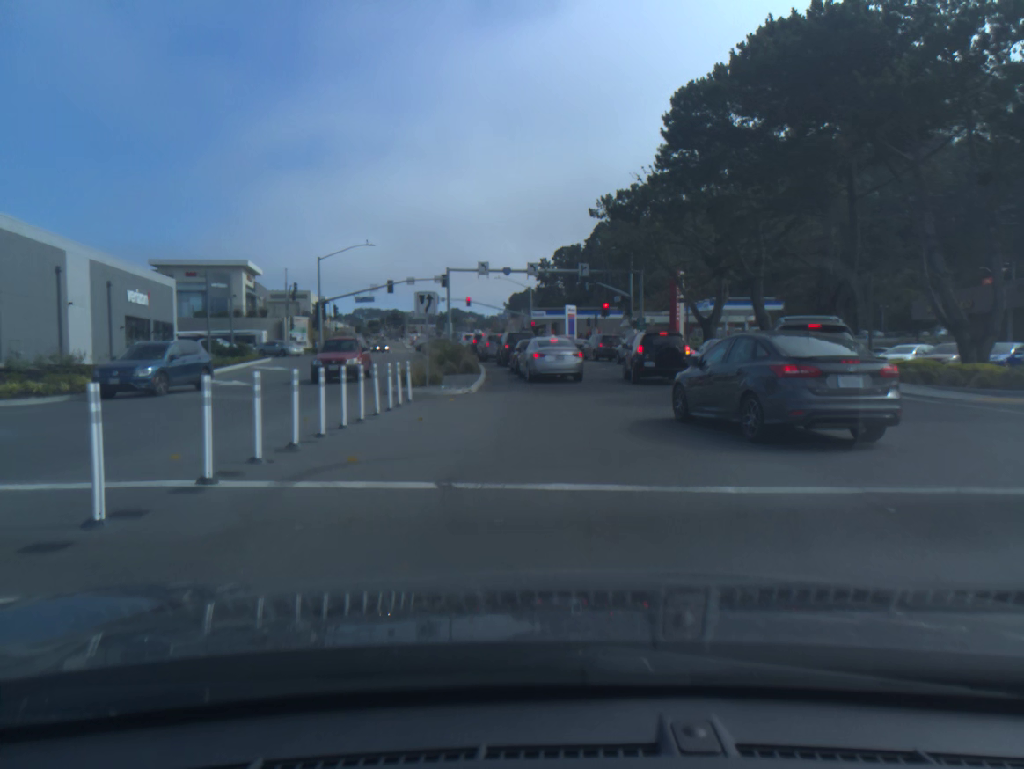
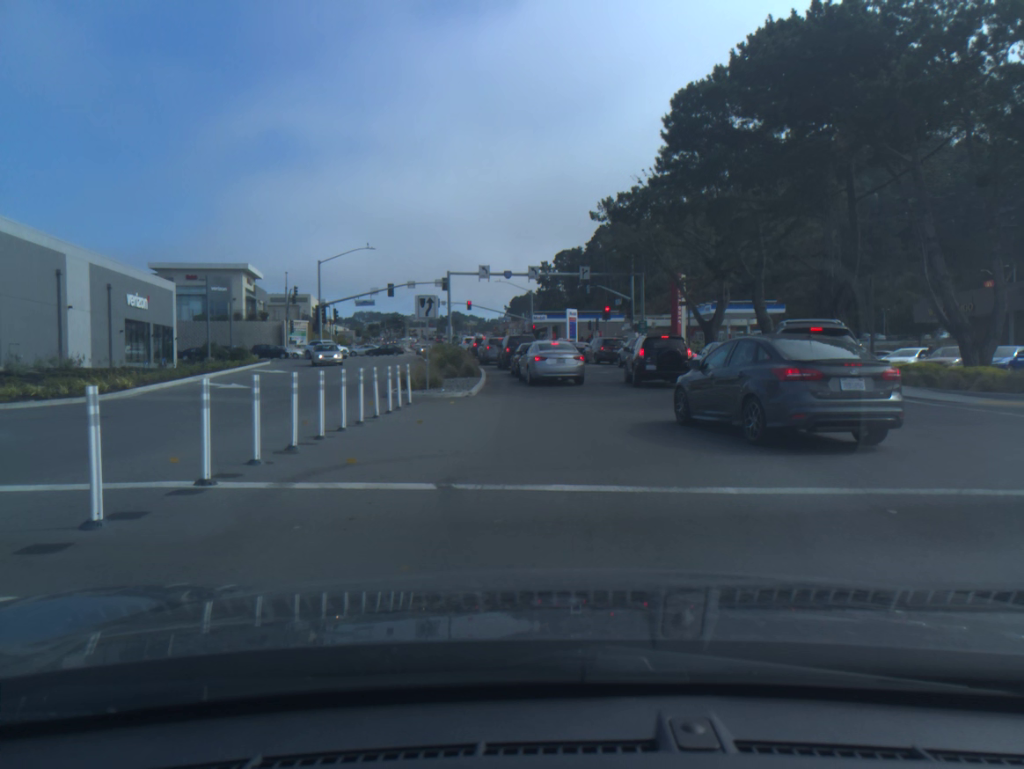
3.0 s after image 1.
(0.0, 0.0) m; 0°
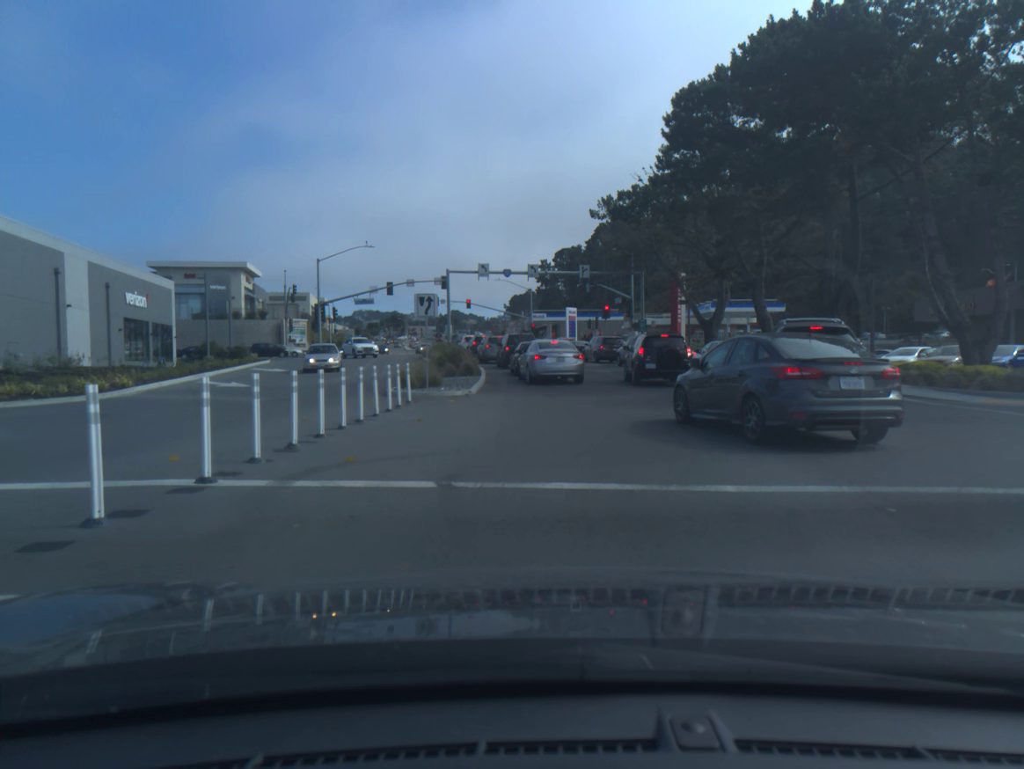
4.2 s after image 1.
(0.0, 0.0) m; 0°
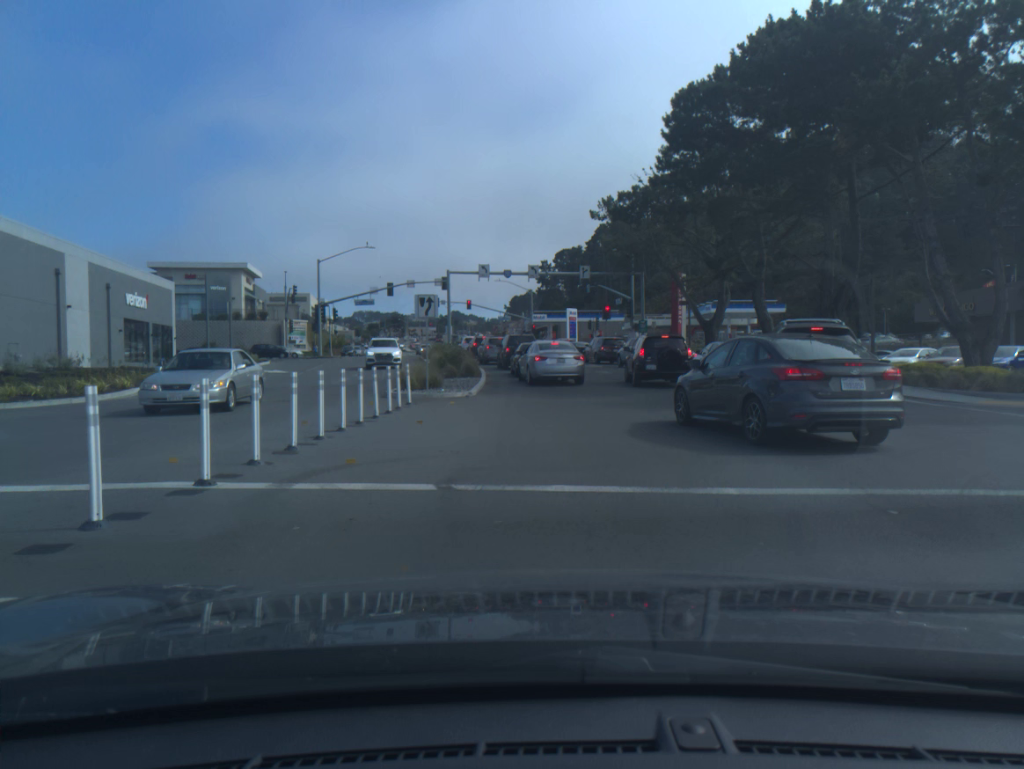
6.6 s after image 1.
(0.0, 0.0) m; 0°
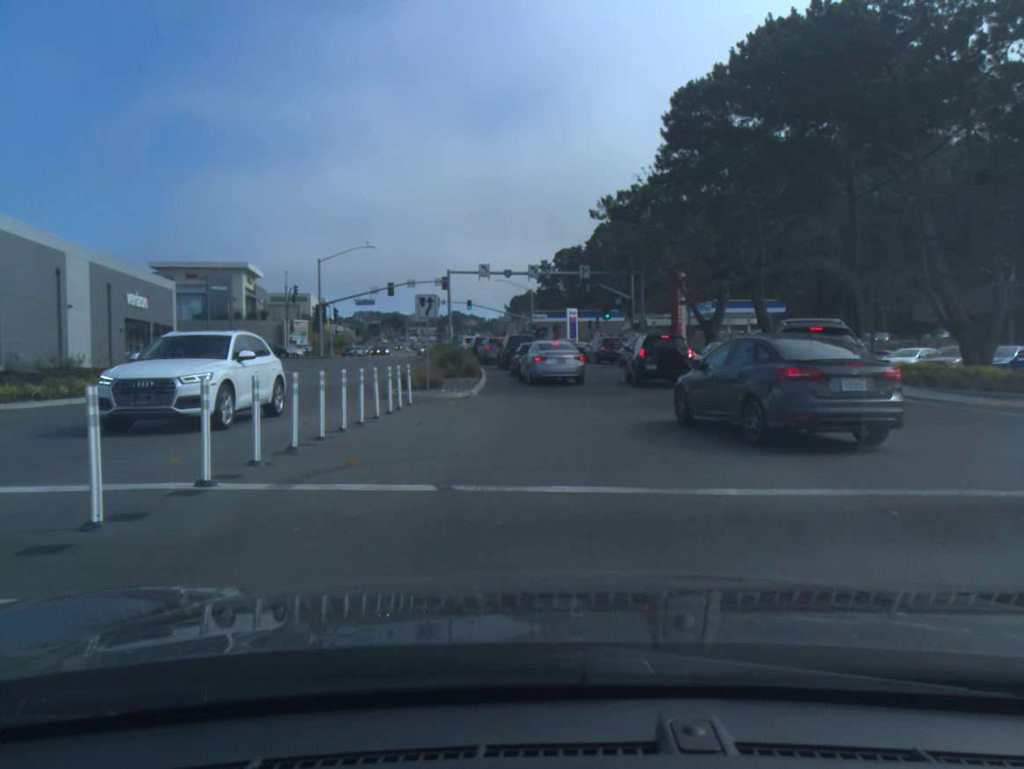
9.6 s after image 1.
(0.0, 0.0) m; 0°
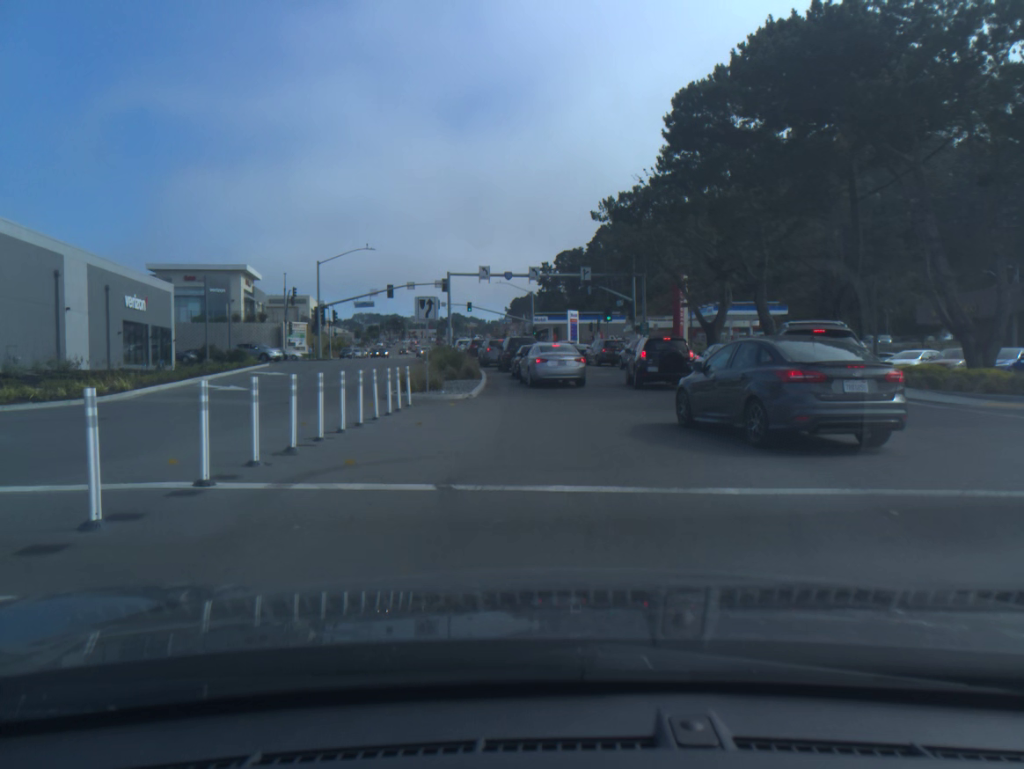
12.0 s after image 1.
(0.0, 0.0) m; 0°
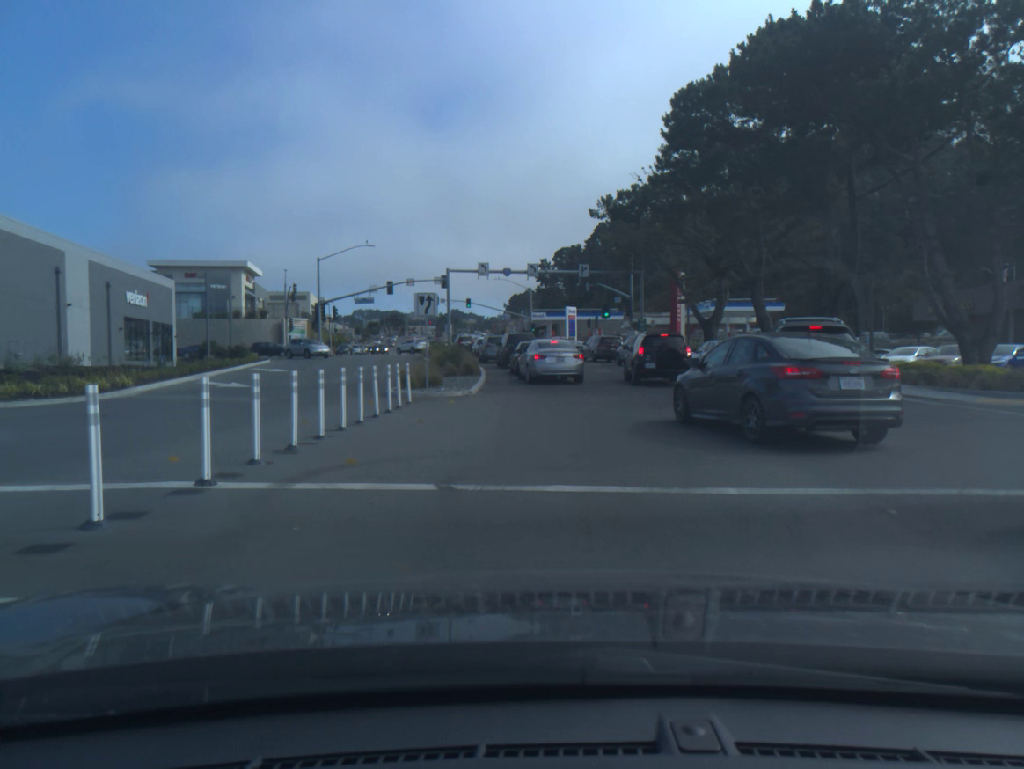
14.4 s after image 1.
(0.0, 0.0) m; 0°
